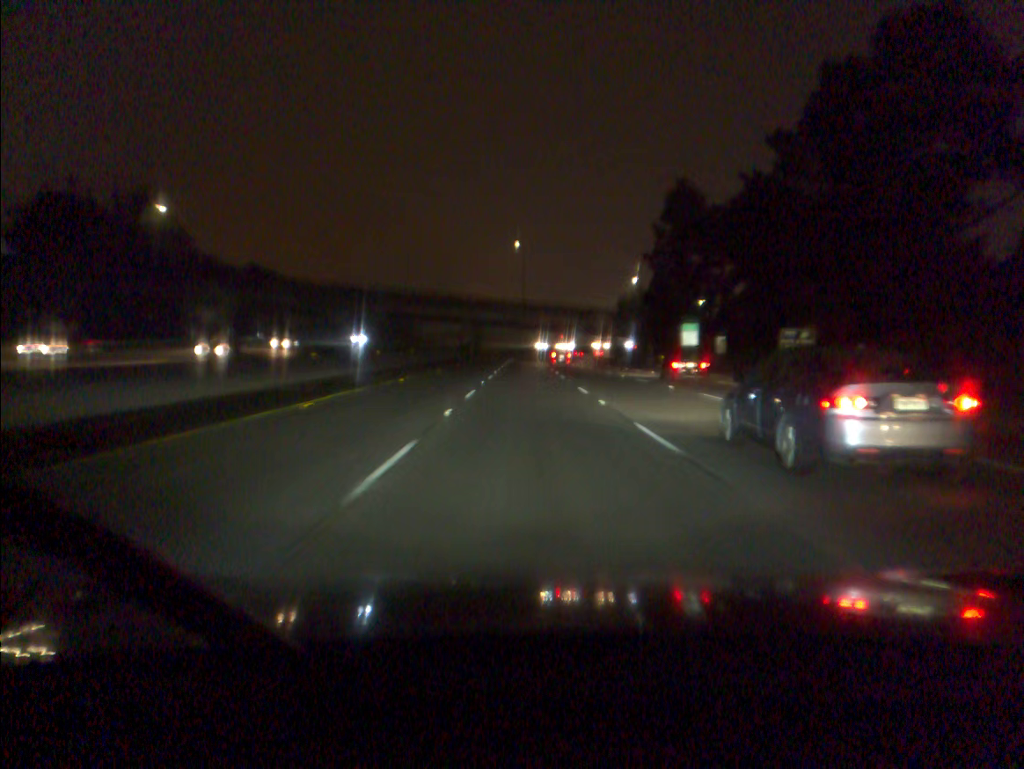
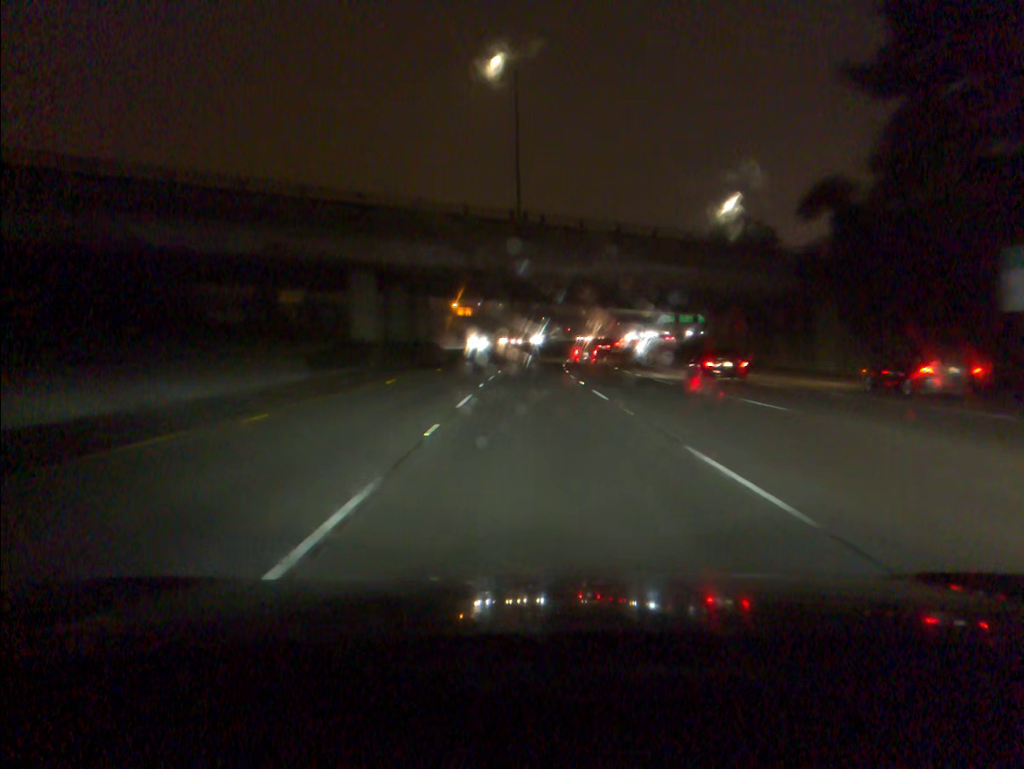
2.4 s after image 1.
(-0.1, +77.1) m; 0°
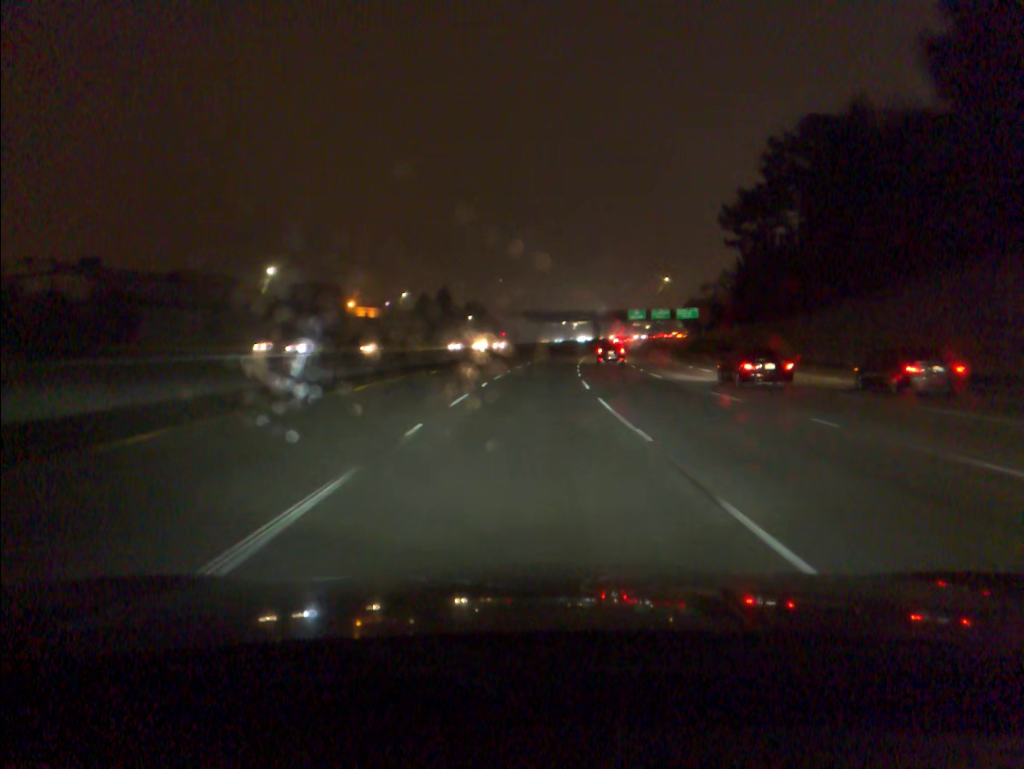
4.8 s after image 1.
(+2.4, +76.5) m; +5°
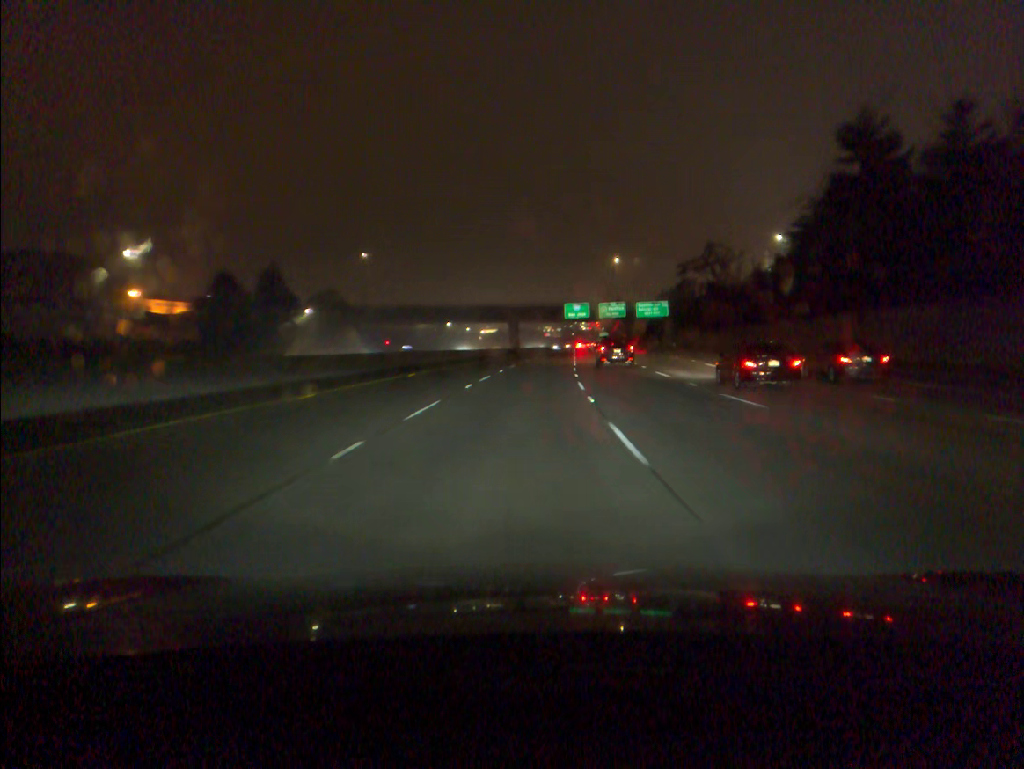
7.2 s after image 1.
(+4.6, +76.6) m; +7°
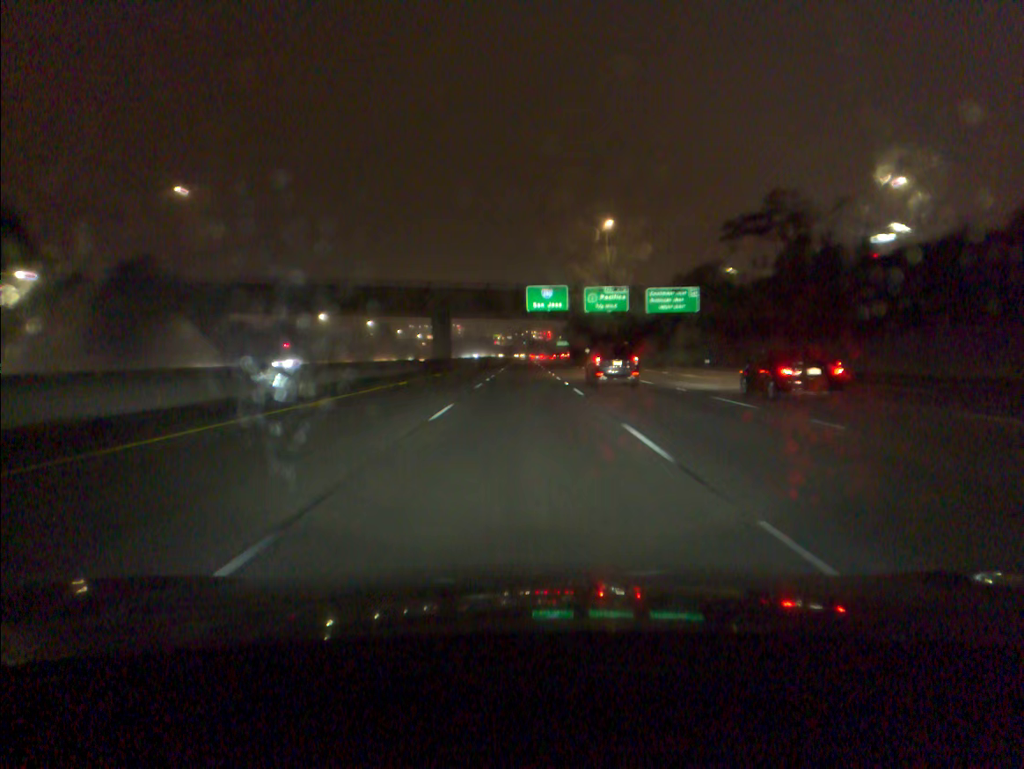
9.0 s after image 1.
(+1.9, +57.5) m; +4°
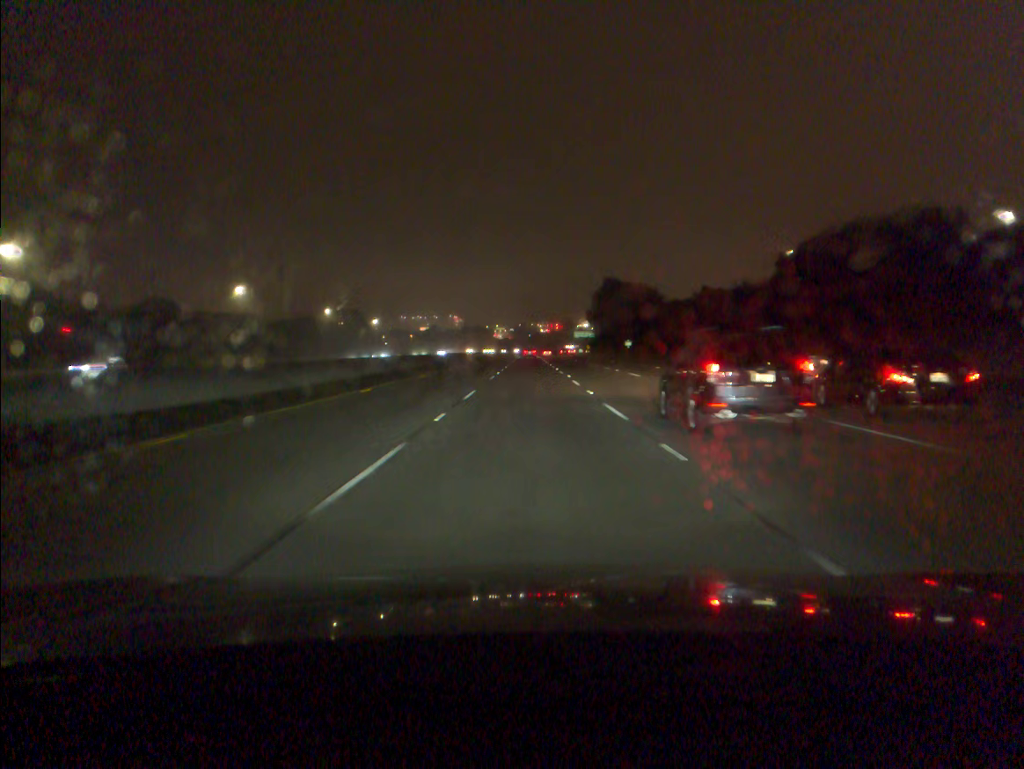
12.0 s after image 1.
(+0.2, +97.0) m; 0°
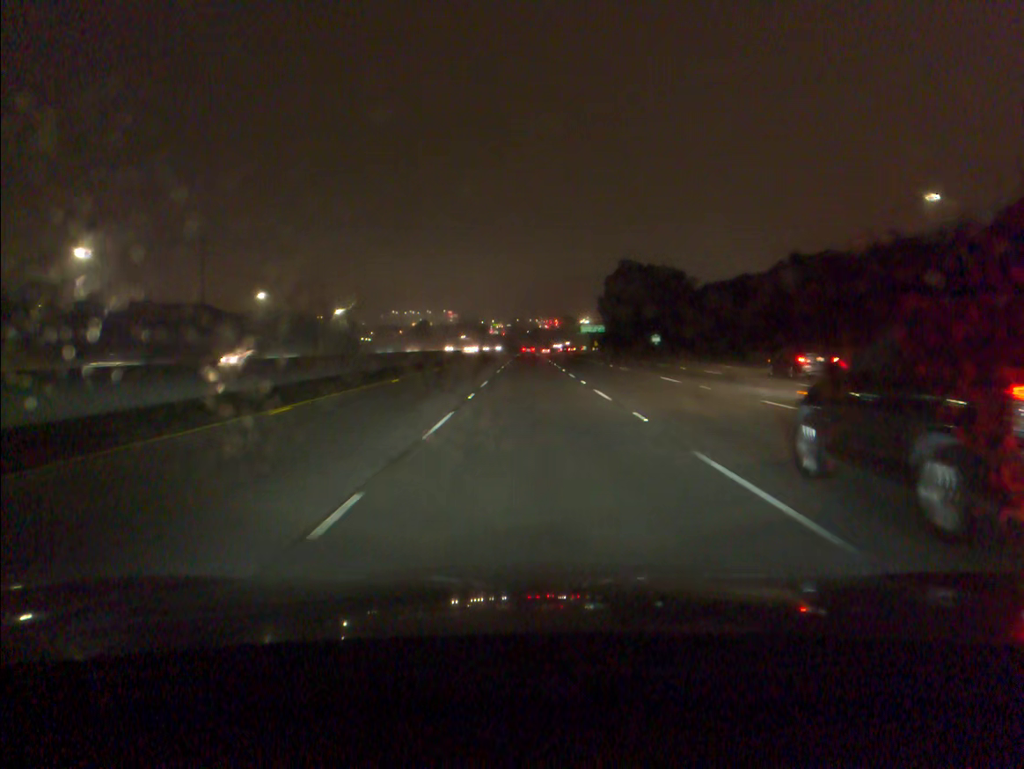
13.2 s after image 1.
(0.0, +38.8) m; 0°
